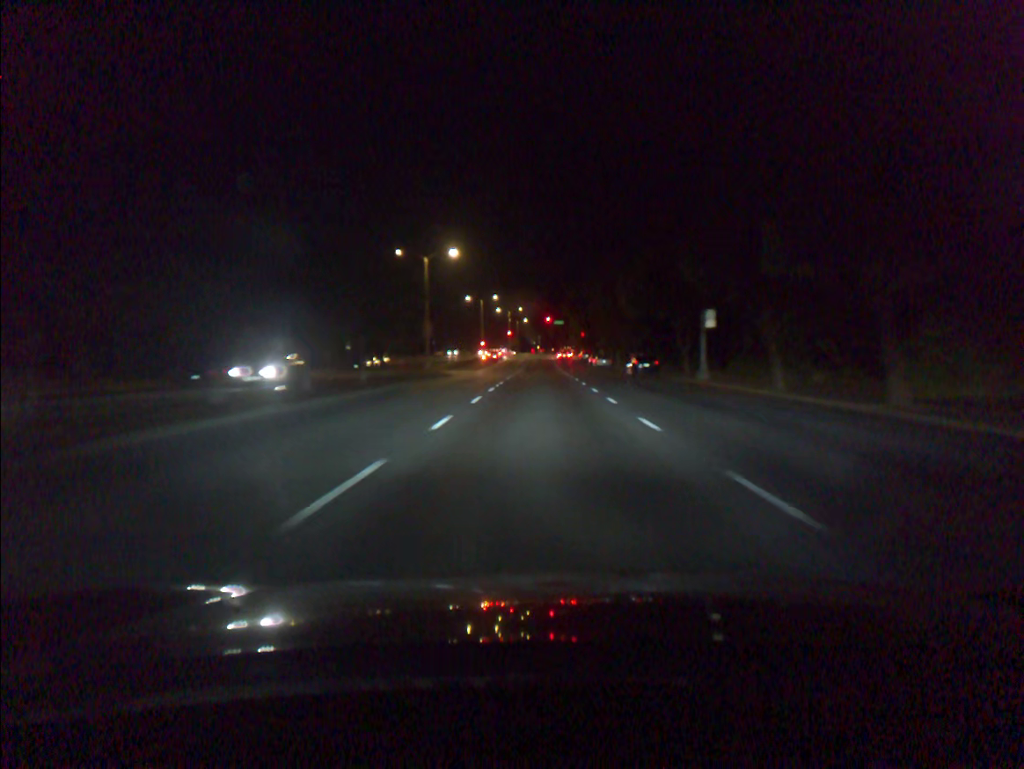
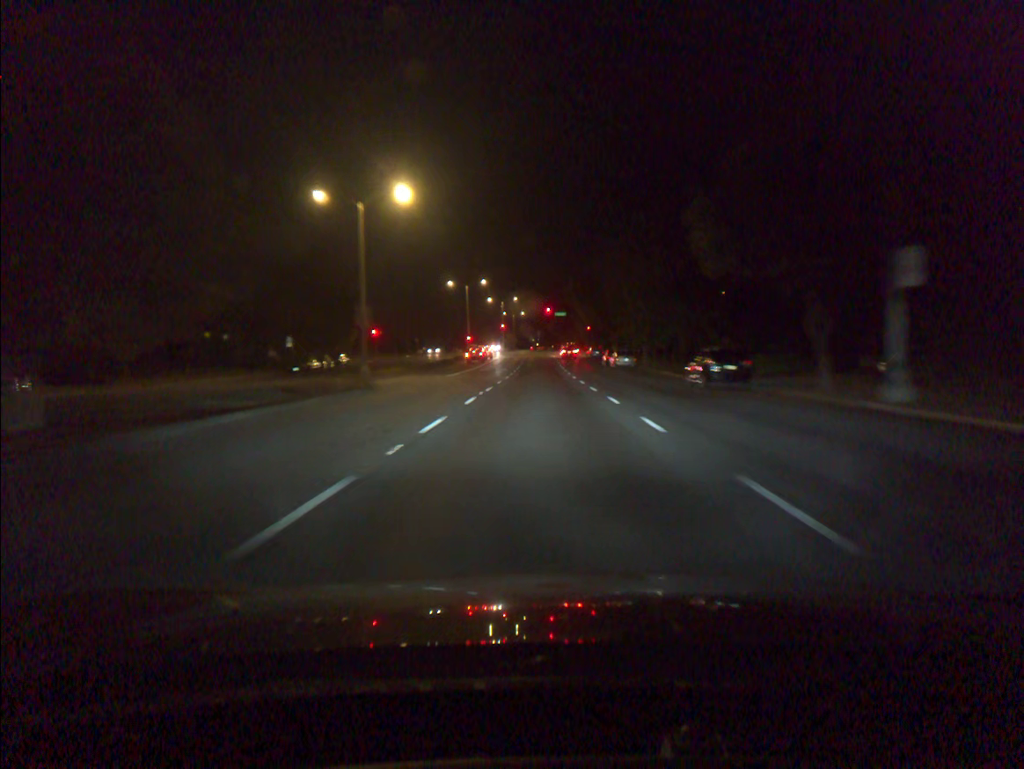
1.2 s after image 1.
(0.0, +21.9) m; 0°
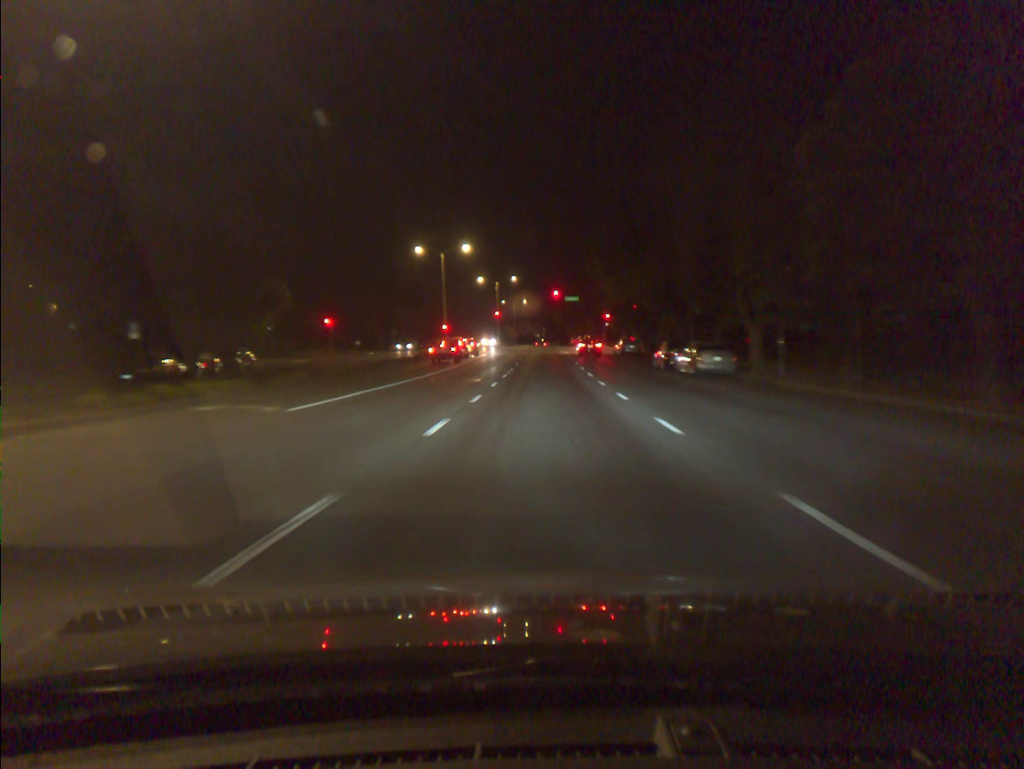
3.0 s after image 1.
(-0.1, +29.9) m; 0°
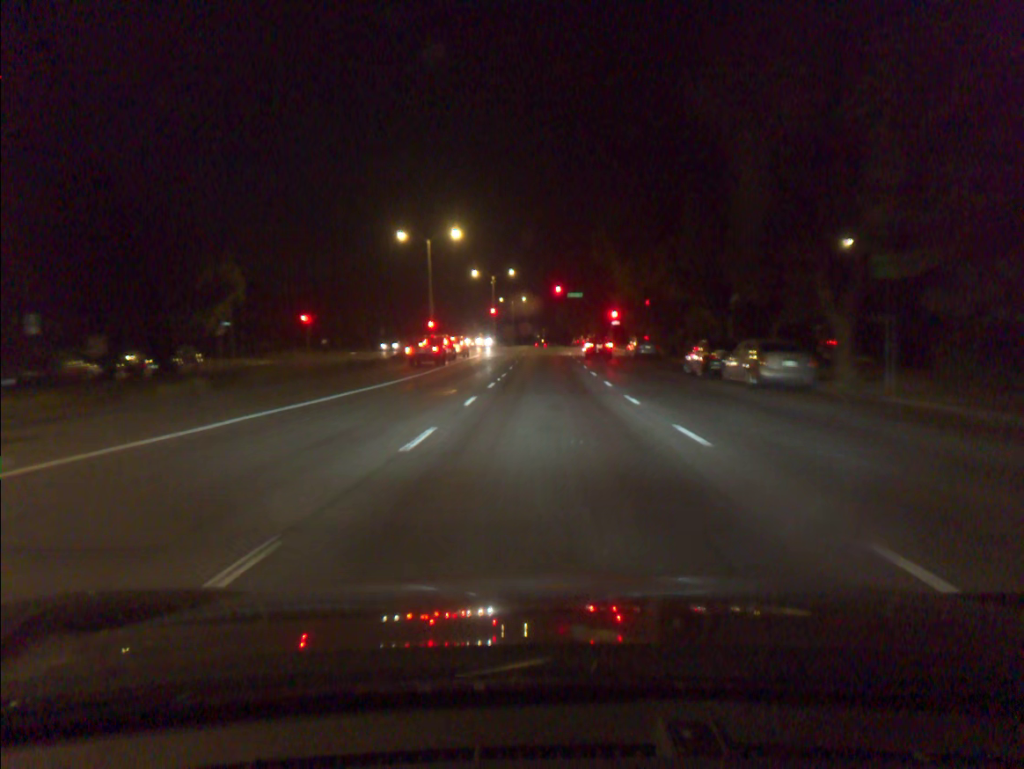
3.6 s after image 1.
(0.0, +9.0) m; 0°
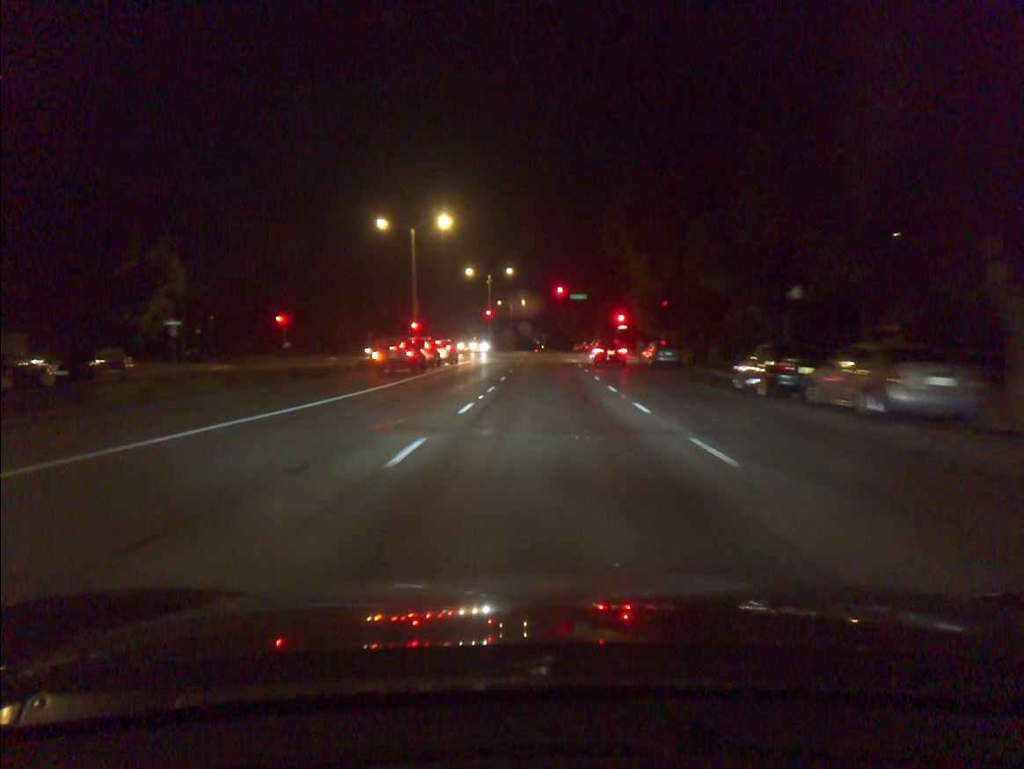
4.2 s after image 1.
(0.0, +8.4) m; 0°
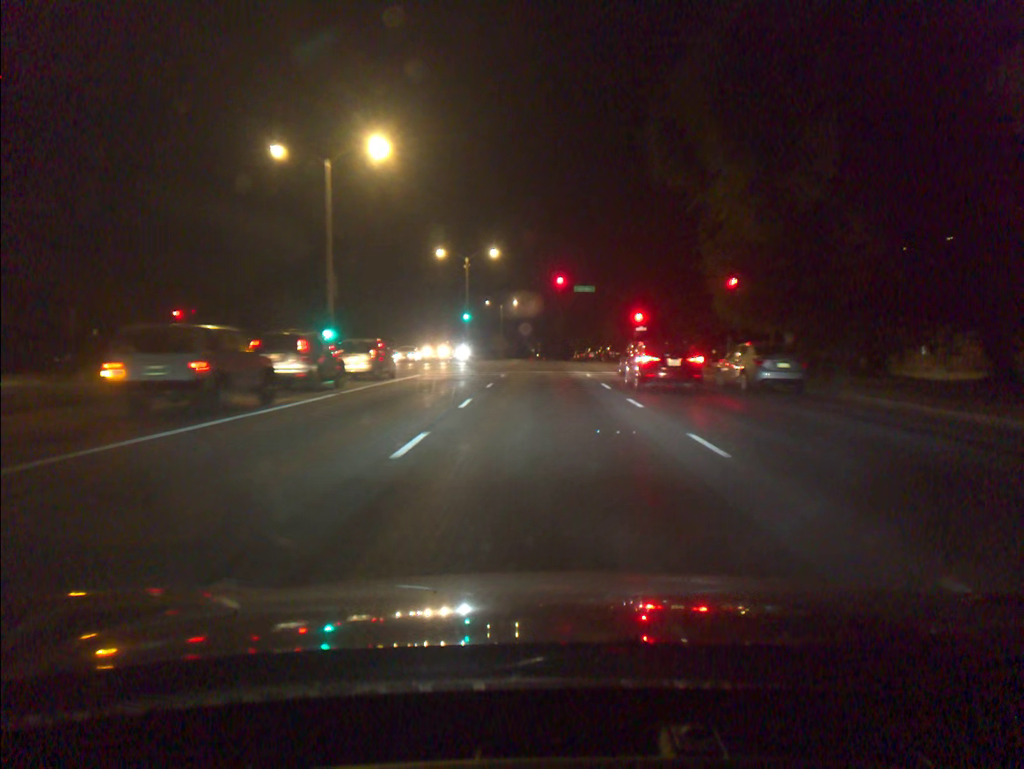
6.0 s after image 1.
(+0.1, +21.3) m; 0°
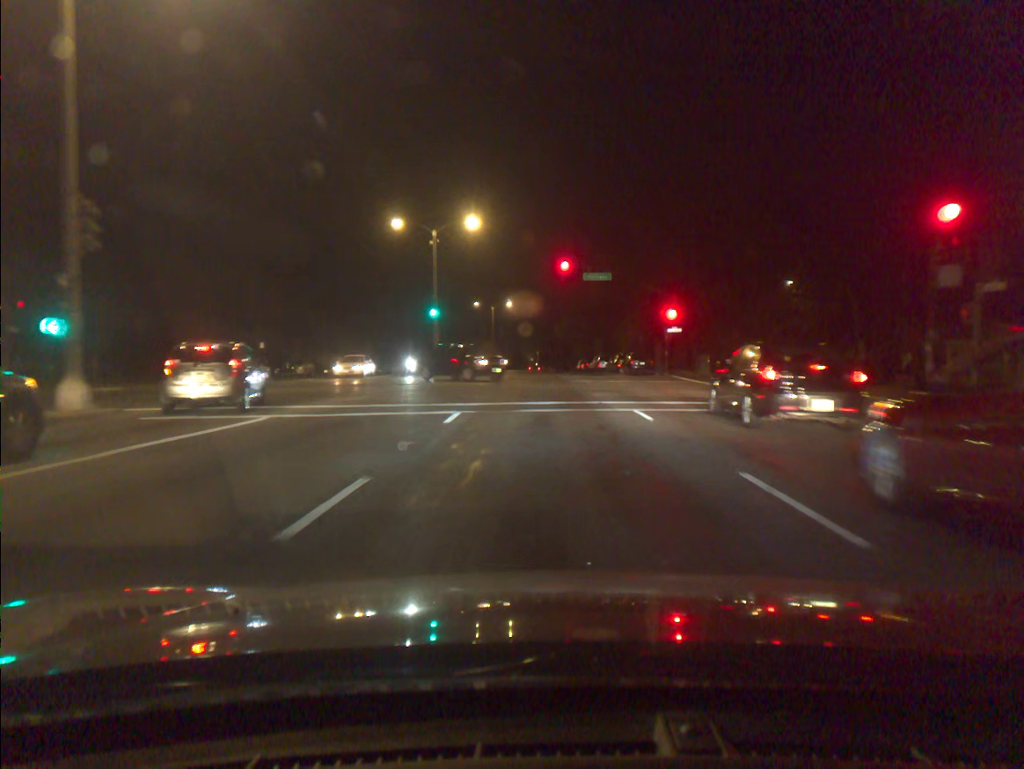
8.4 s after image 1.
(0.0, +18.7) m; 0°
